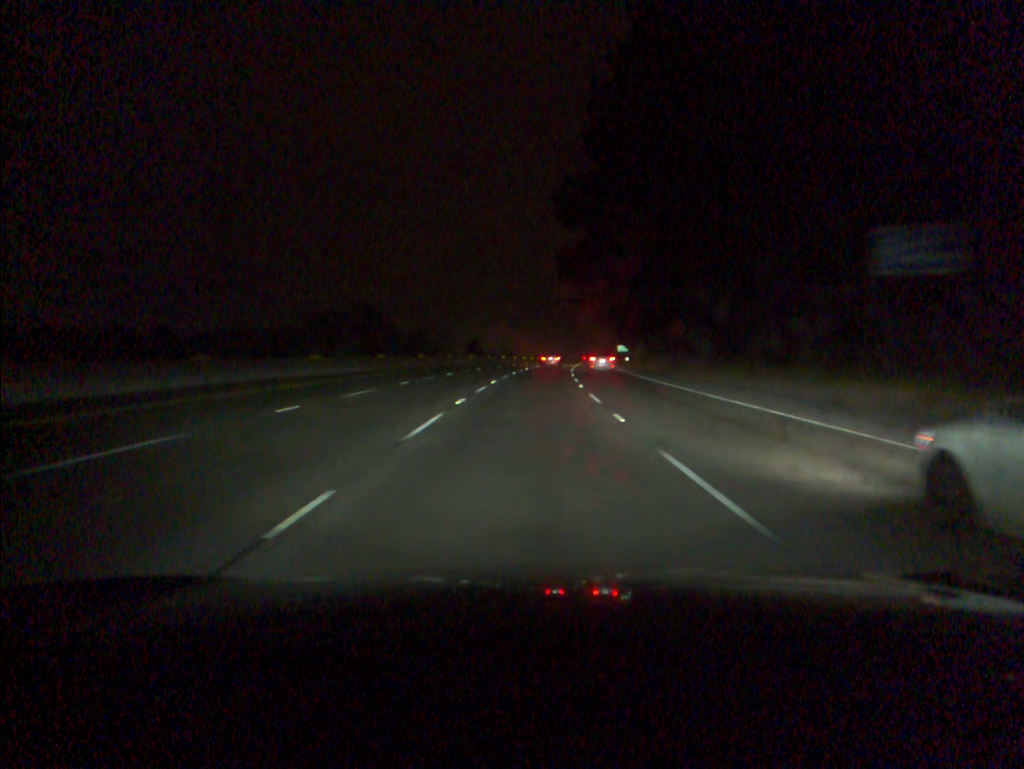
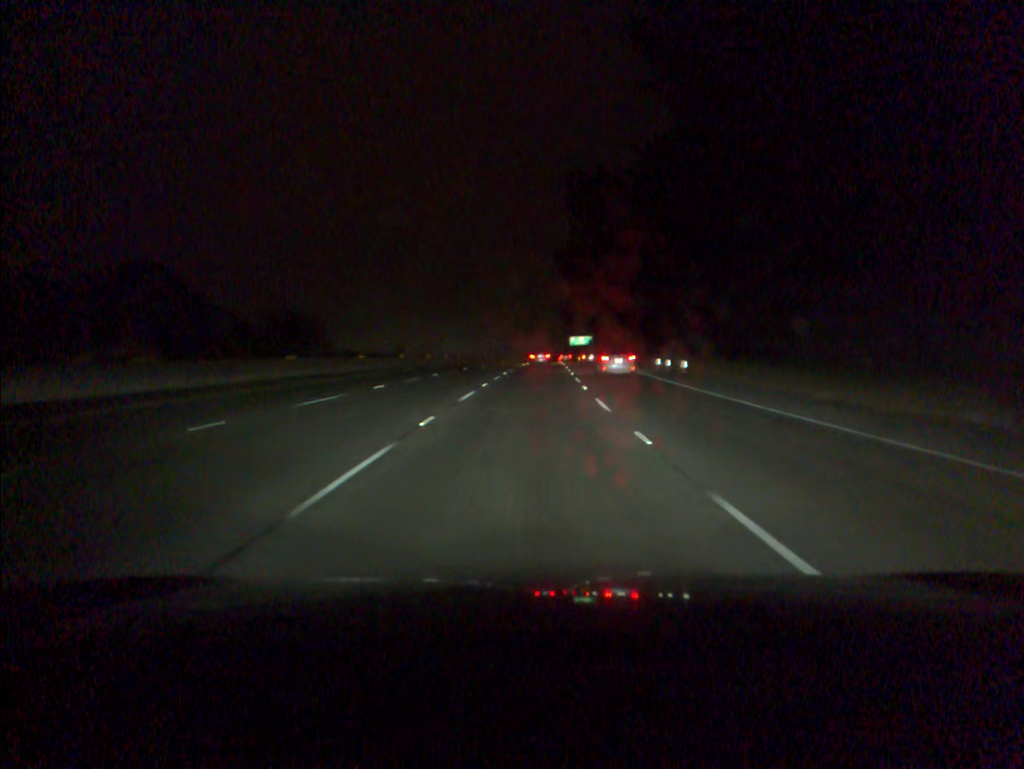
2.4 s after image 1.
(+3.3, +76.5) m; +5°
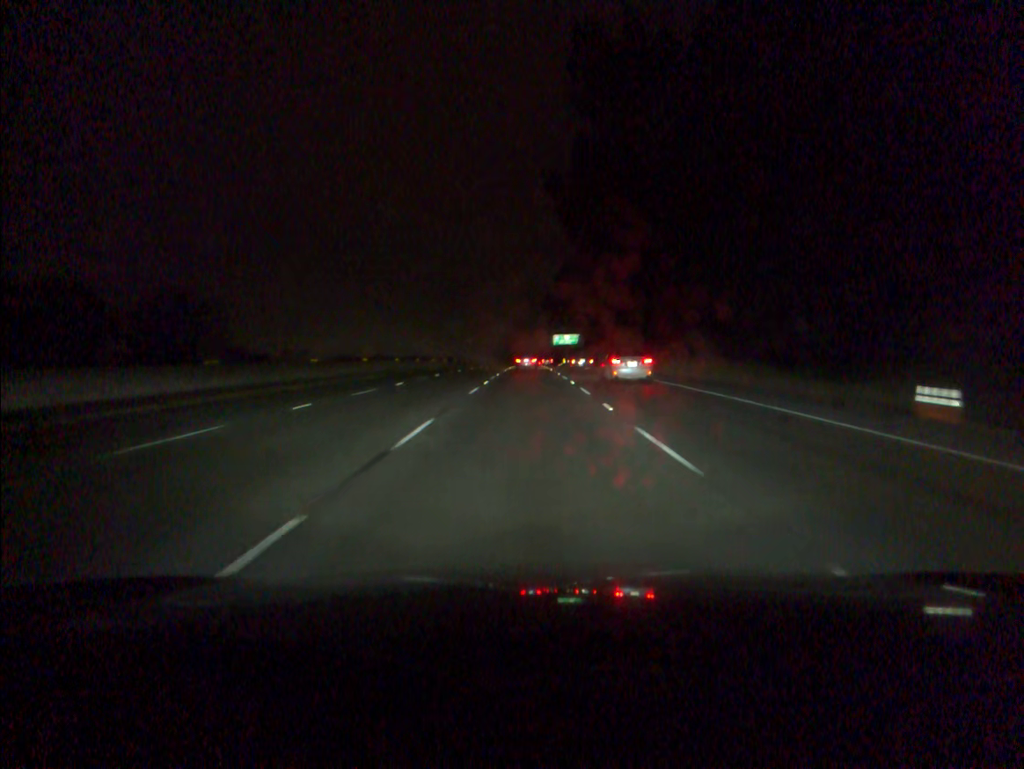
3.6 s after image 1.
(+0.6, +38.0) m; +2°
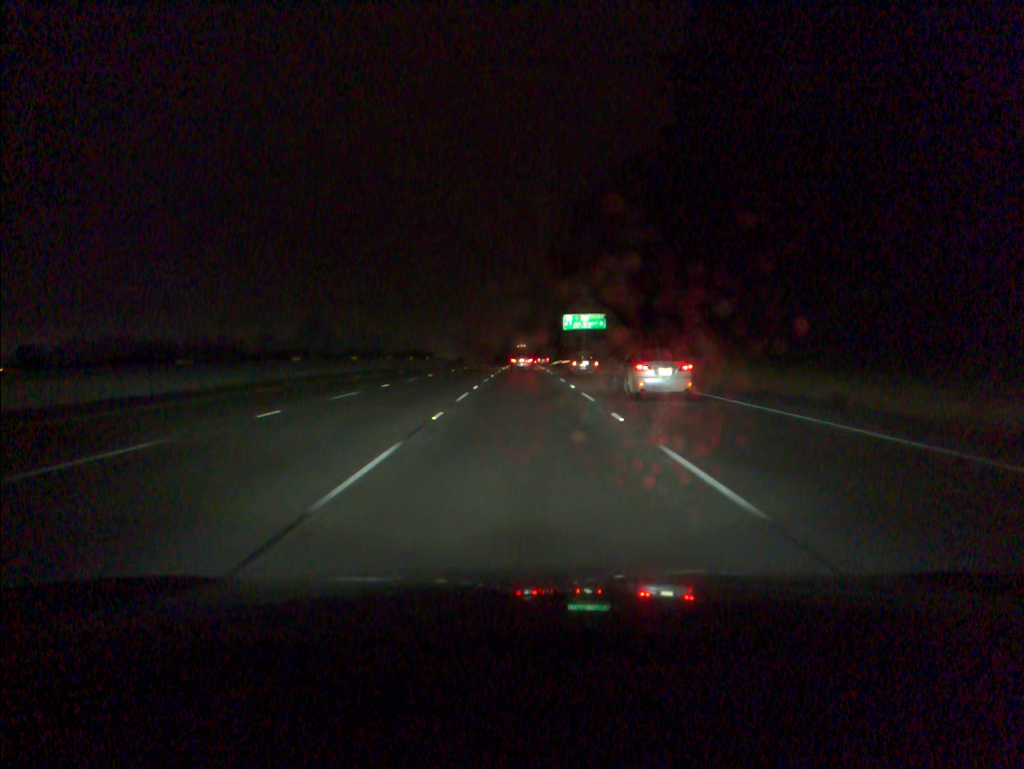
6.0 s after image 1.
(+0.5, +75.2) m; 0°
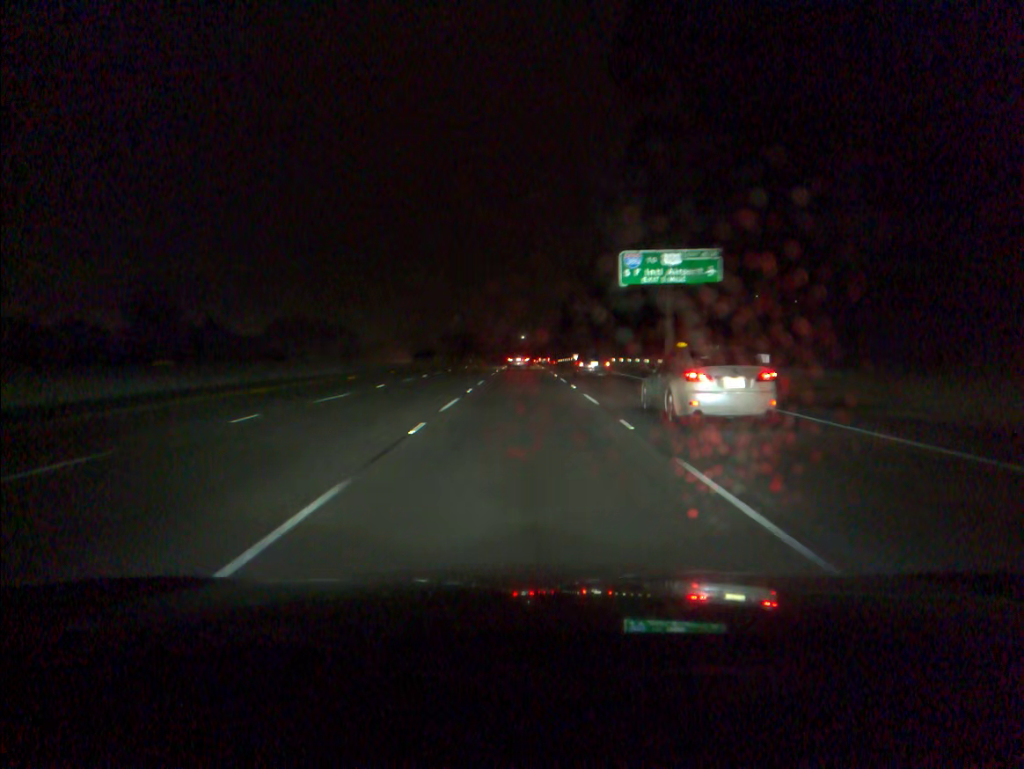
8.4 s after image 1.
(+0.1, +74.5) m; 0°
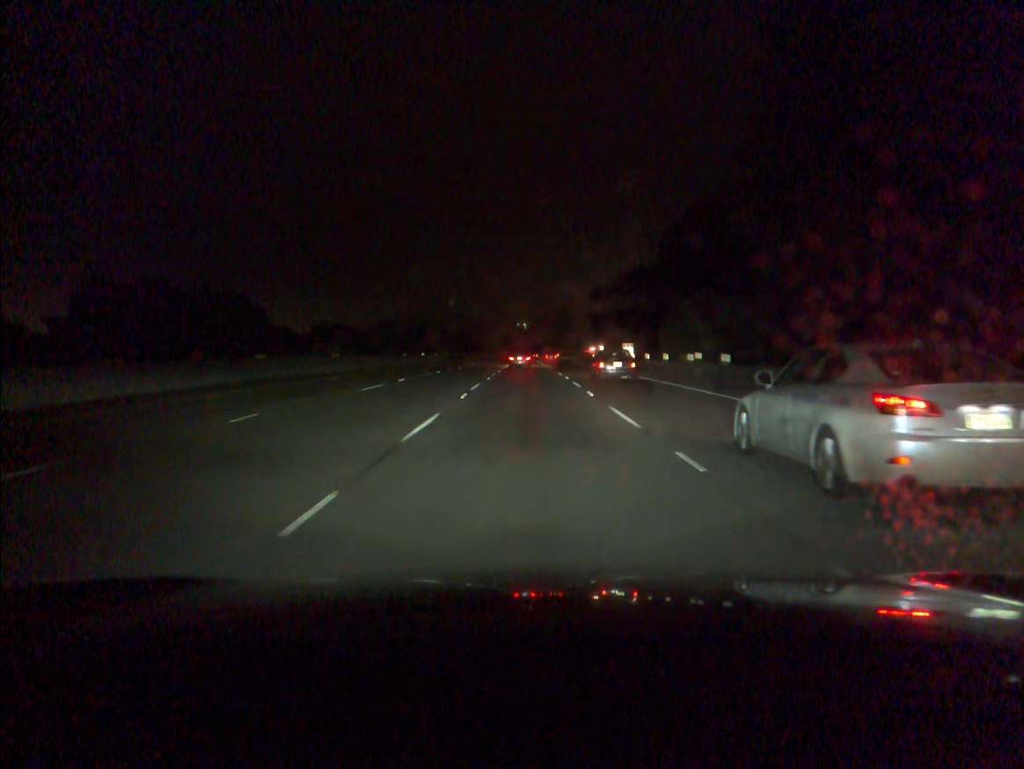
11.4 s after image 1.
(-0.2, +92.9) m; 0°
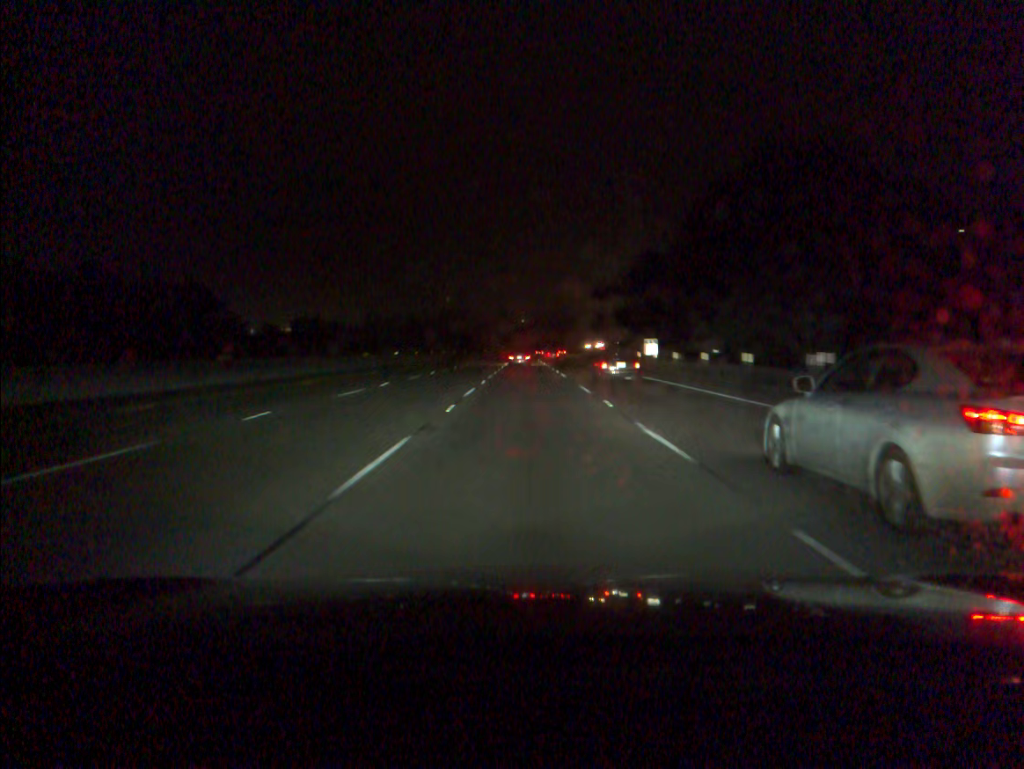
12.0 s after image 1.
(0.0, +18.6) m; 0°
